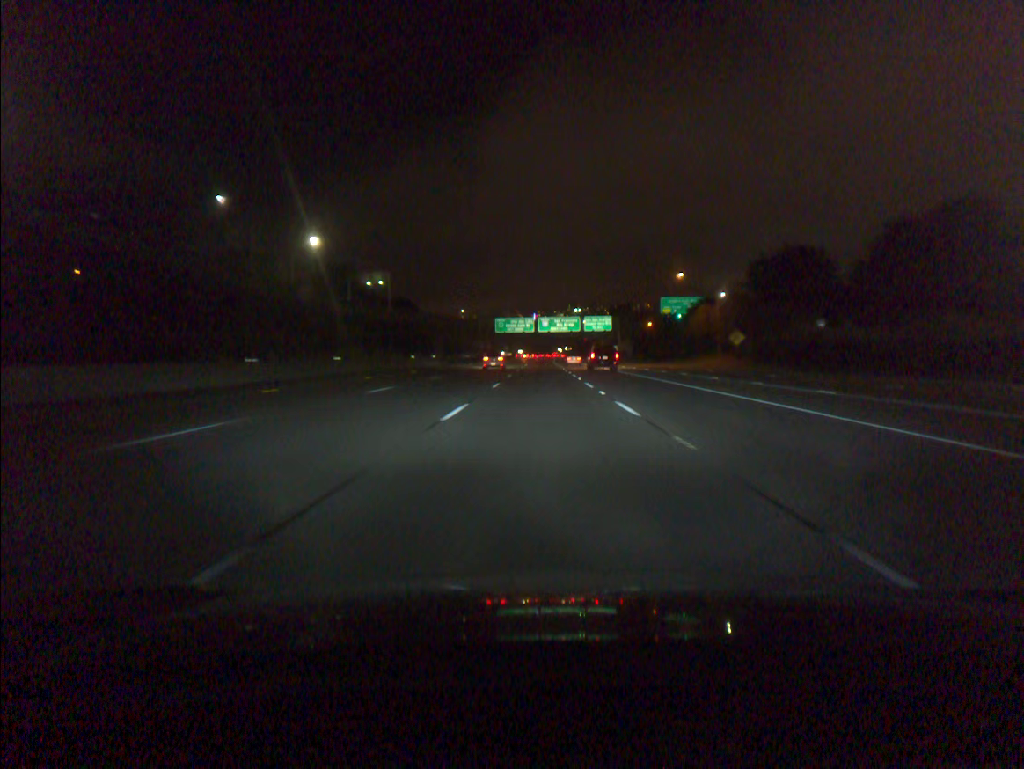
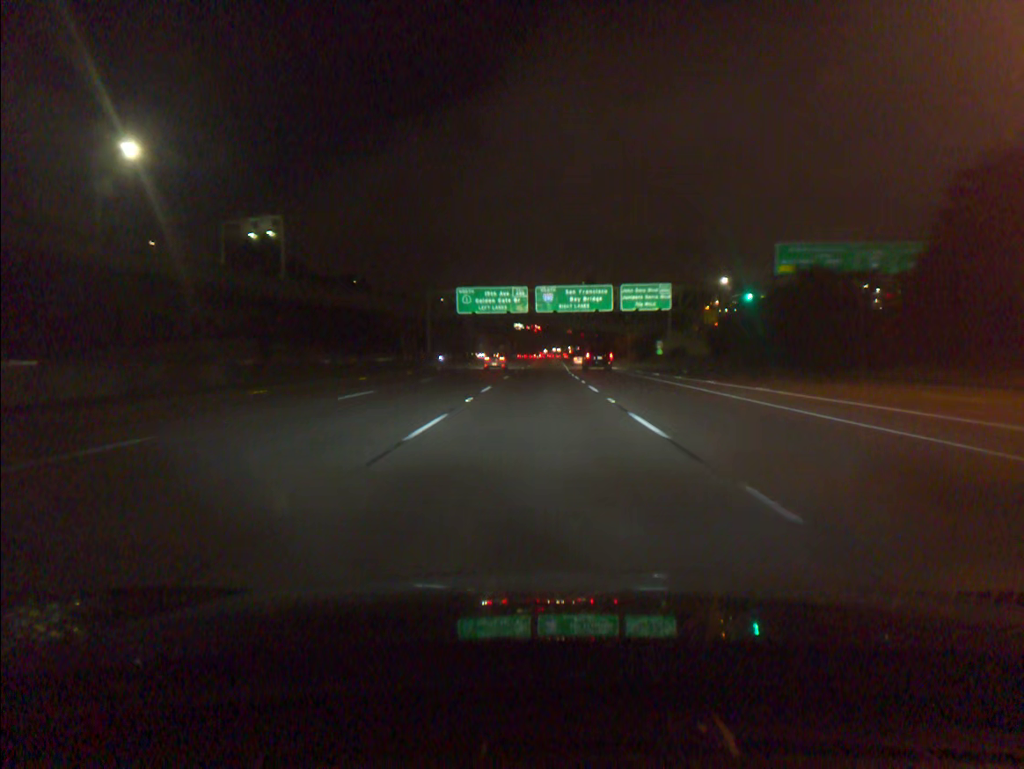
(+0.1, +74.1) m; 0°
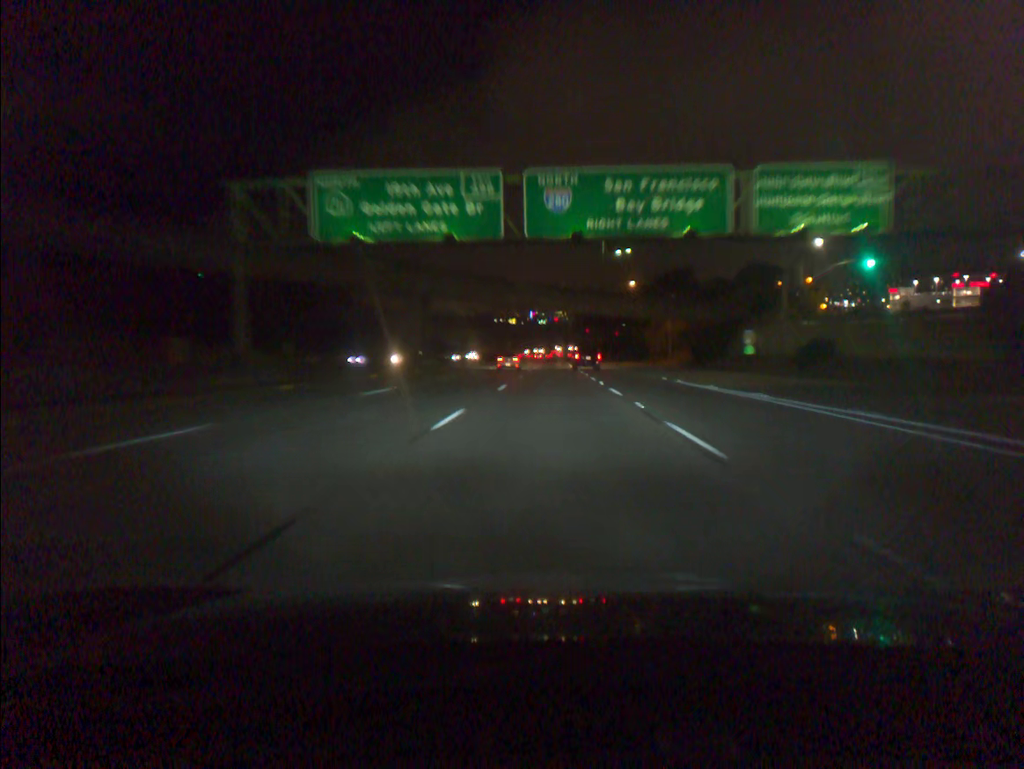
(0.0, +55.6) m; 0°
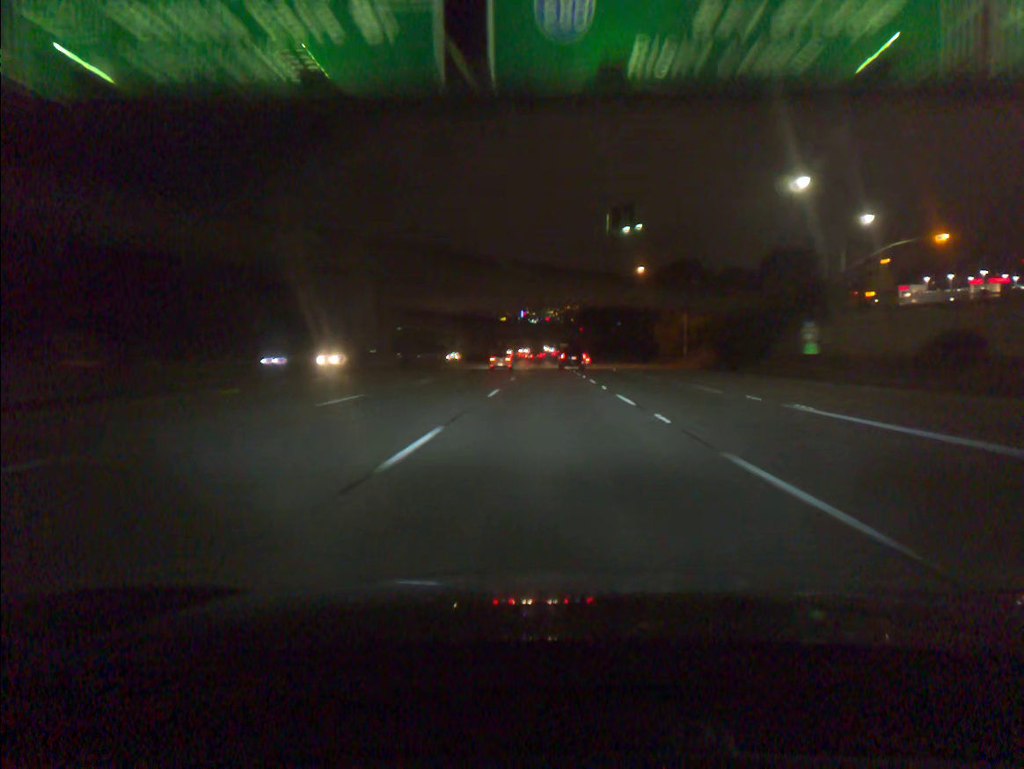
(+0.1, +18.5) m; +1°
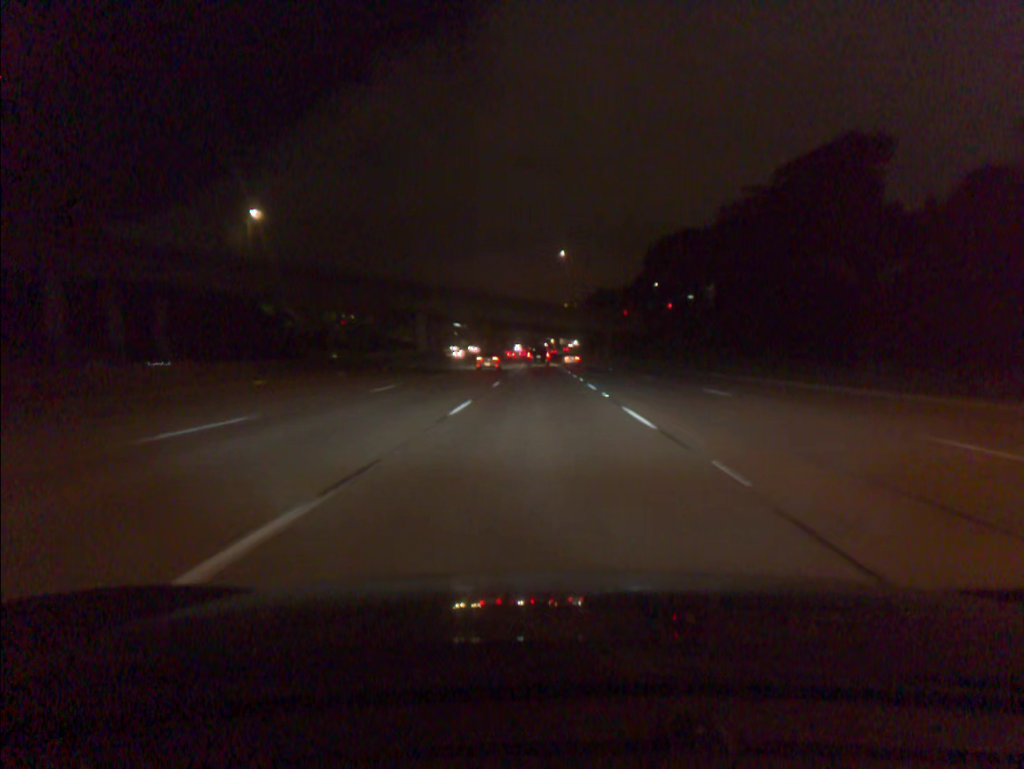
(+0.9, +92.7) m; 0°
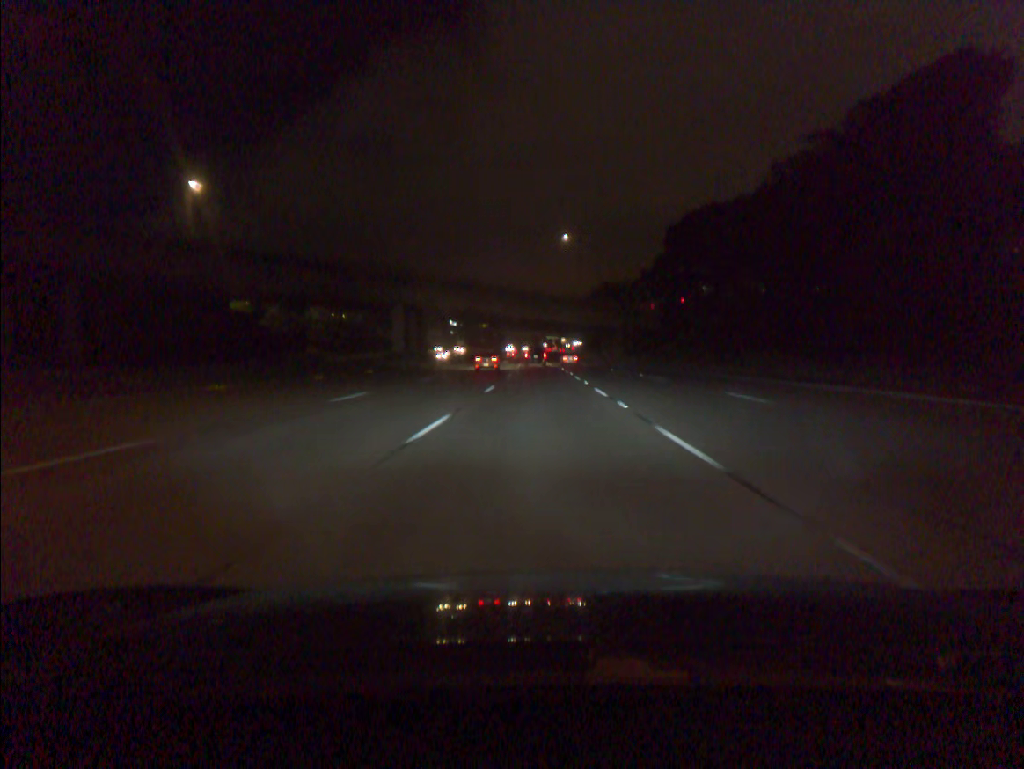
(0.0, +18.5) m; 0°
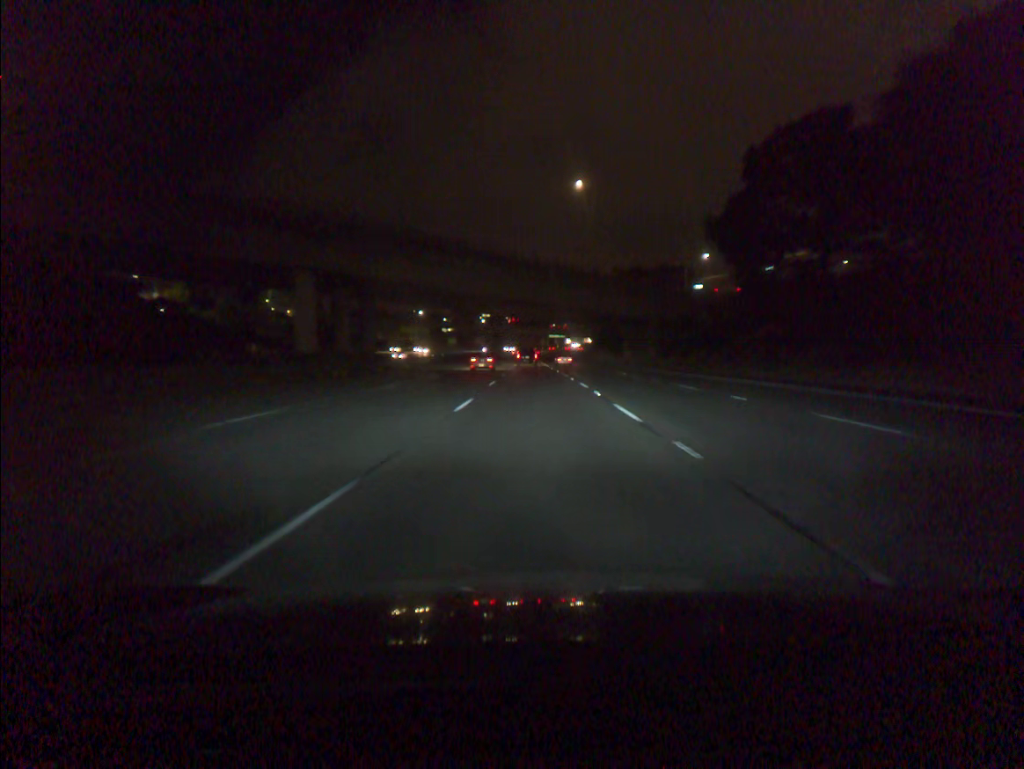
(0.0, +37.0) m; 0°
